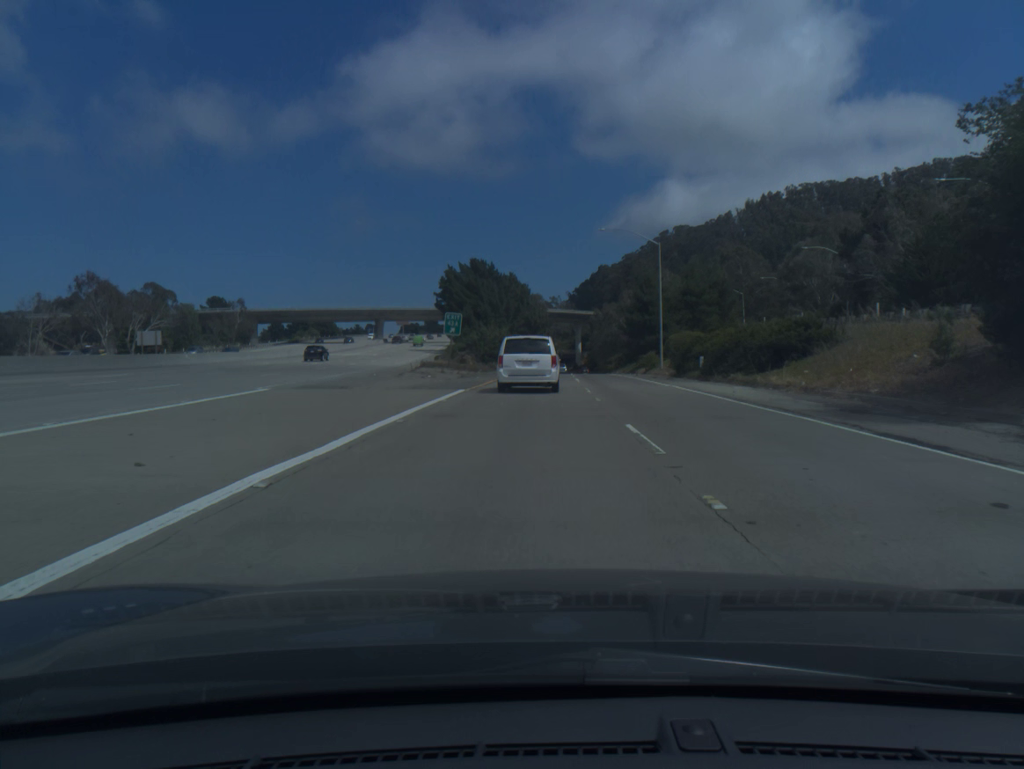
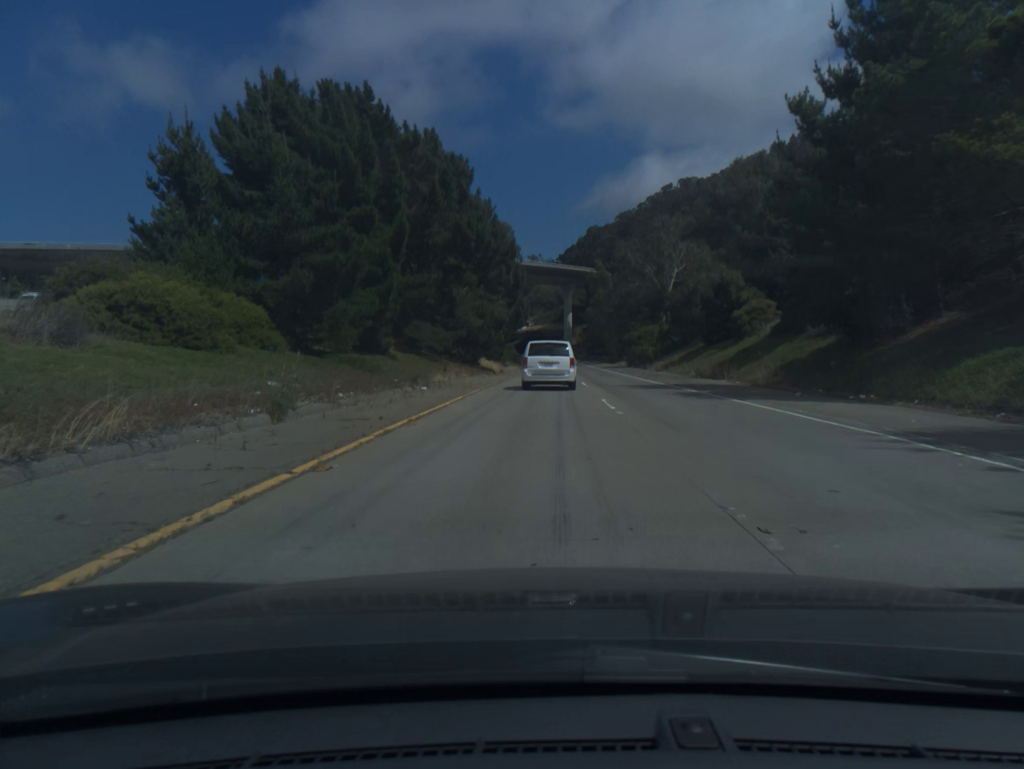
(+1.6, +85.3) m; +1°
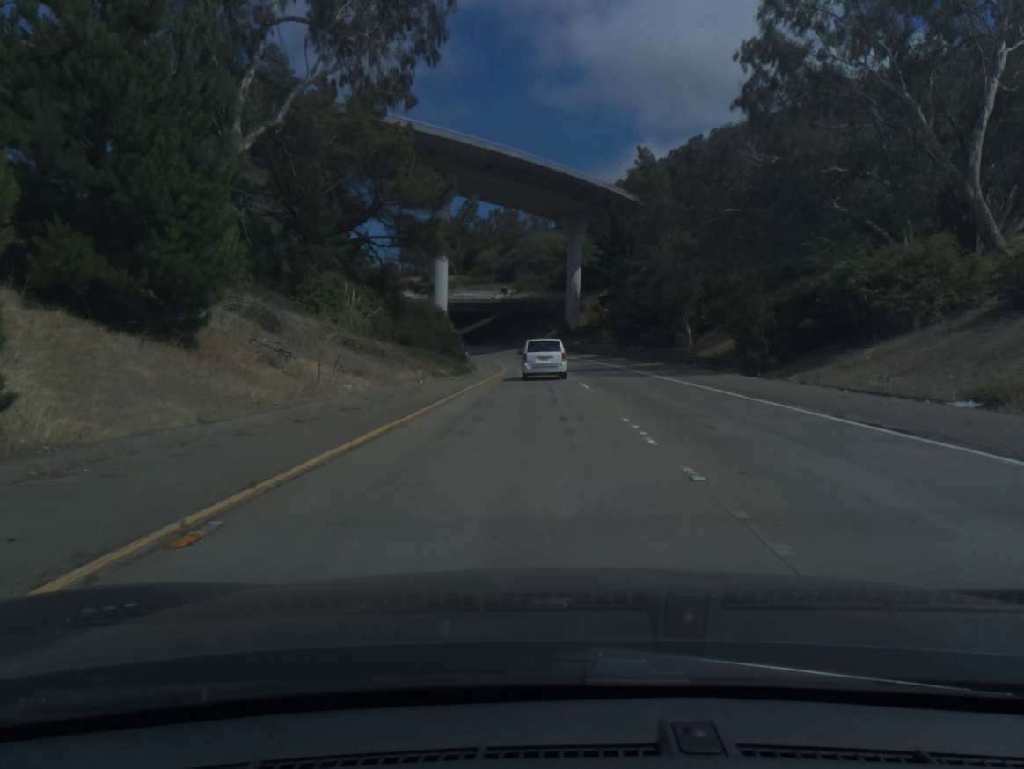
(+1.1, +82.9) m; +1°
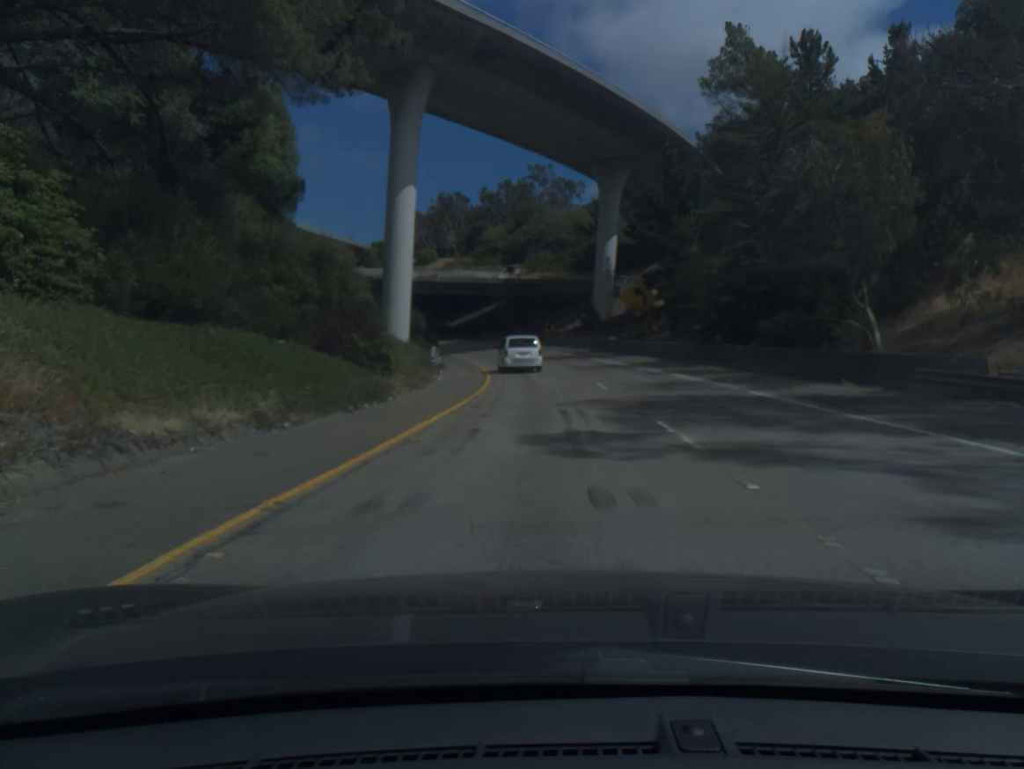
(-0.2, +30.7) m; -1°
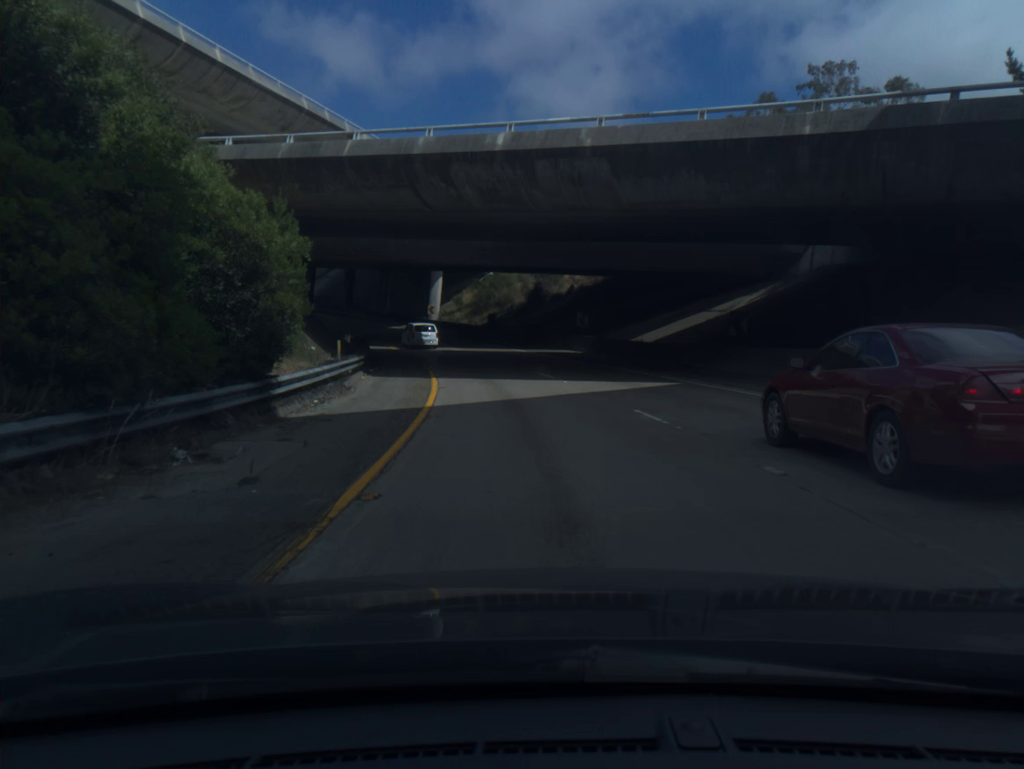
(-6.5, +70.0) m; -15°
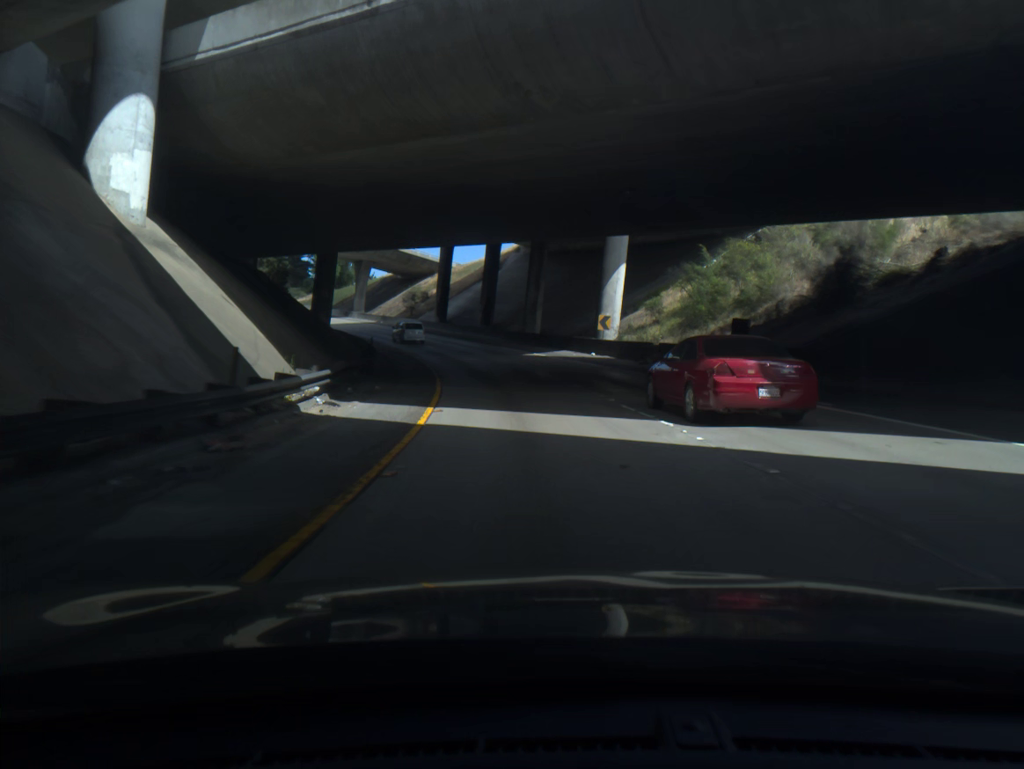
(-4.8, +41.5) m; -13°
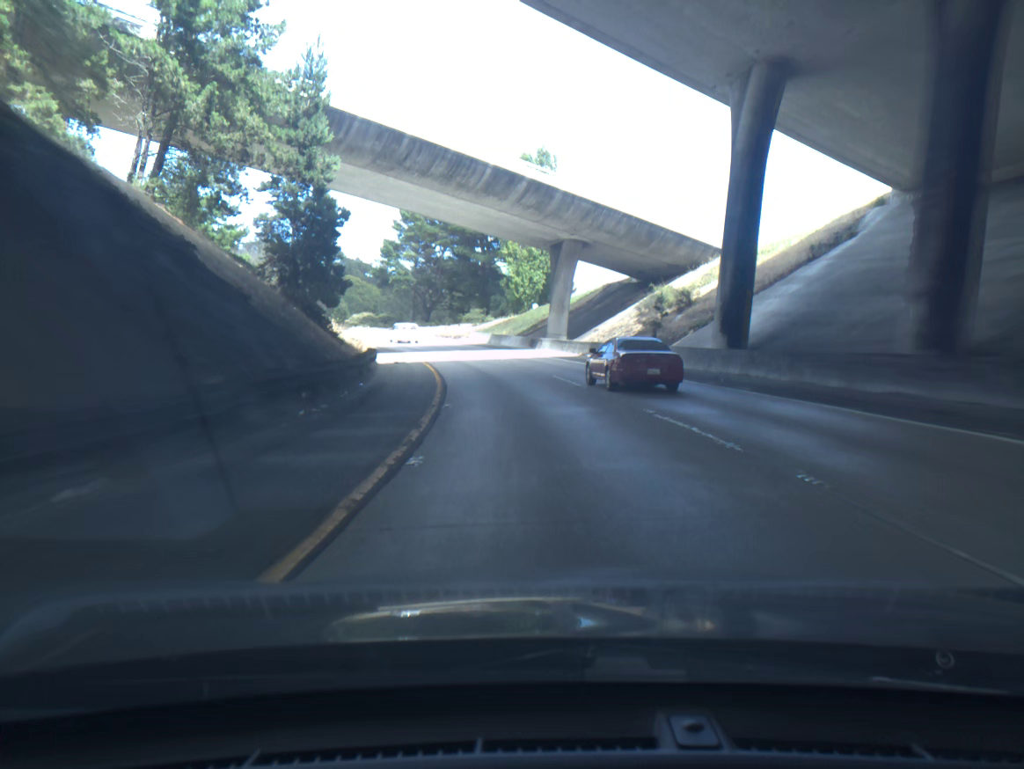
(-8.7, +56.0) m; -18°
